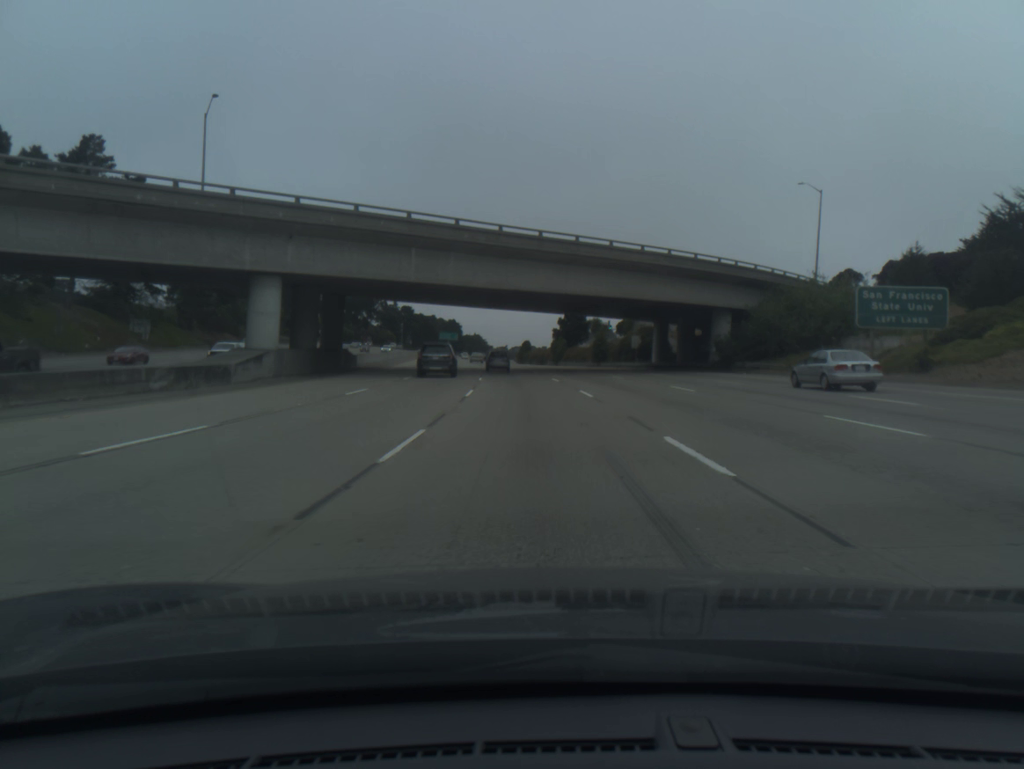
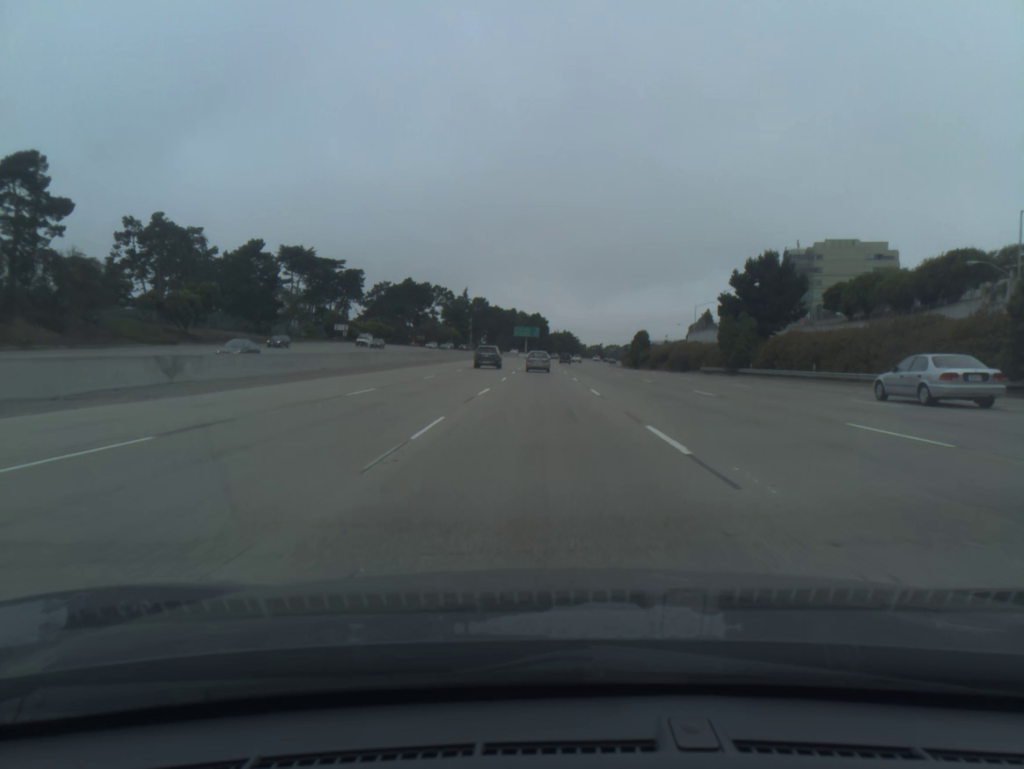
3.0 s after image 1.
(-5.5, +83.6) m; -7°
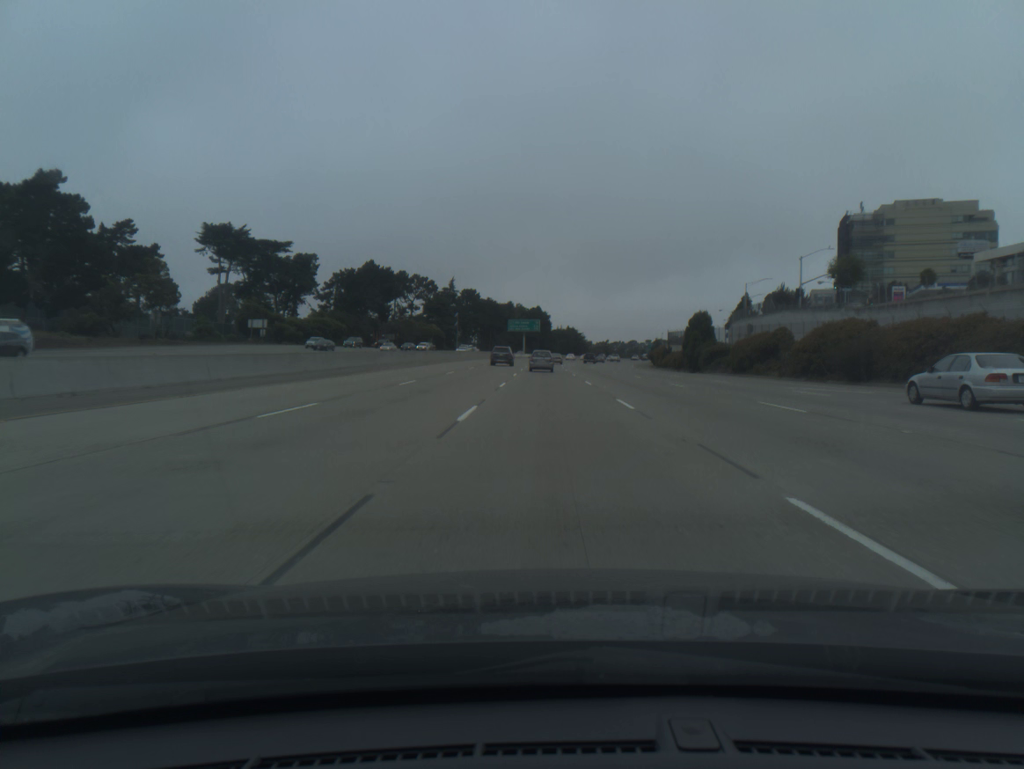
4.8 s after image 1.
(-0.3, +50.5) m; 0°
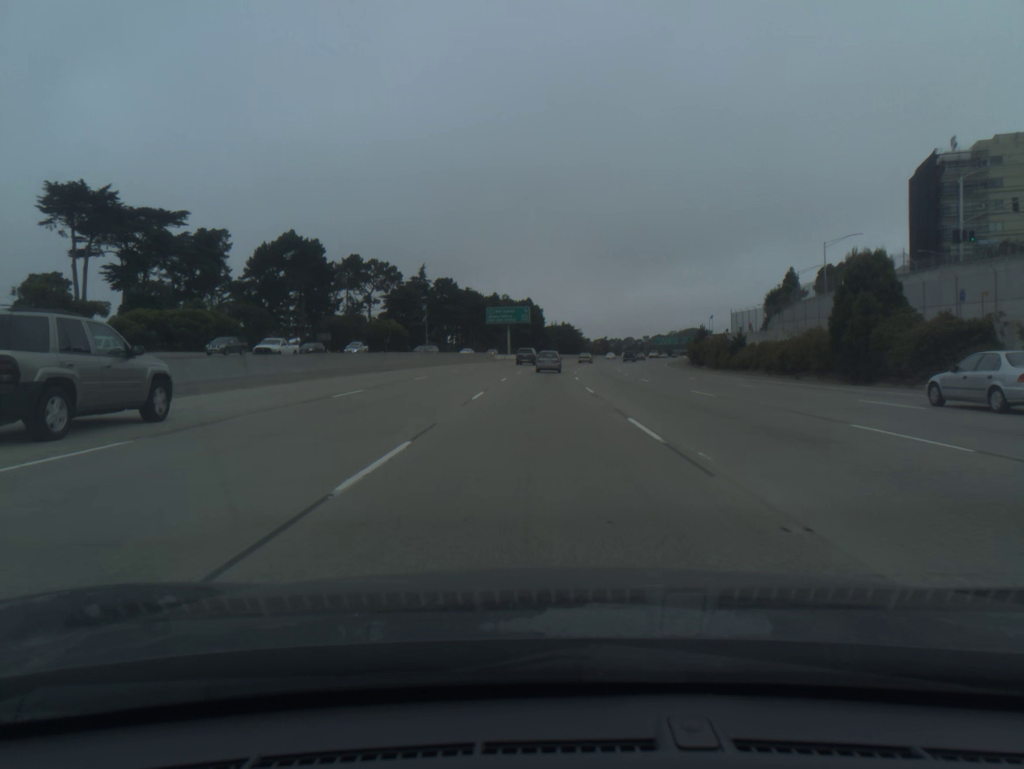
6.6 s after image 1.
(+0.3, +50.1) m; +1°
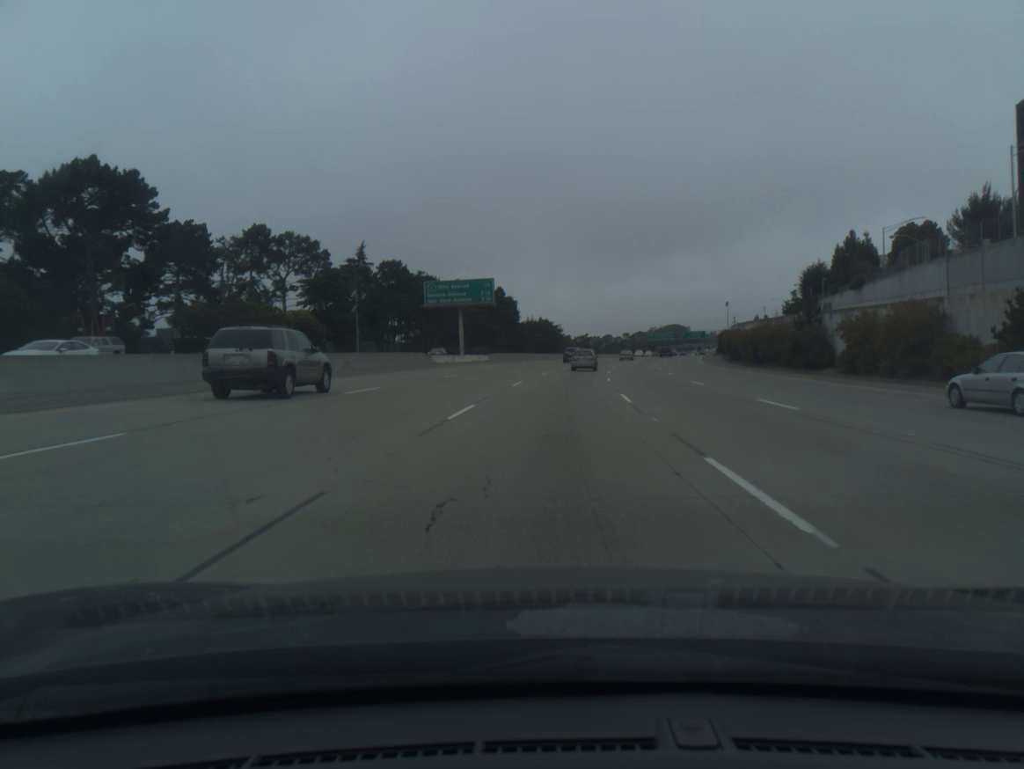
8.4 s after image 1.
(+0.4, +49.4) m; +2°
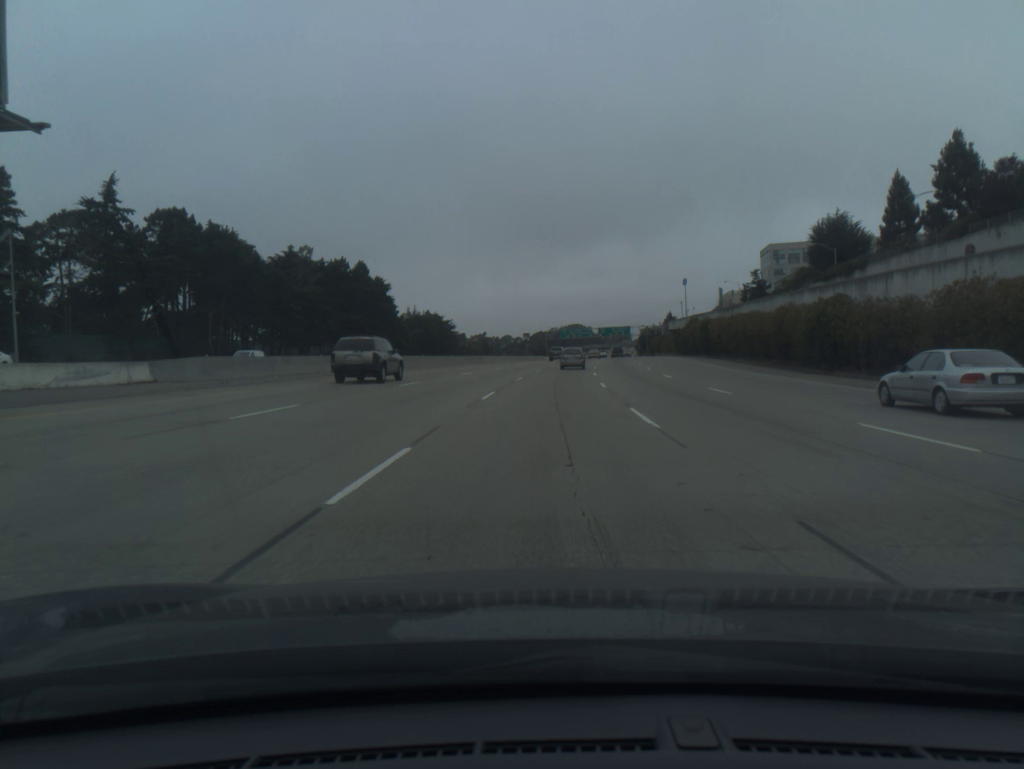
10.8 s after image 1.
(+4.0, +64.8) m; +7°
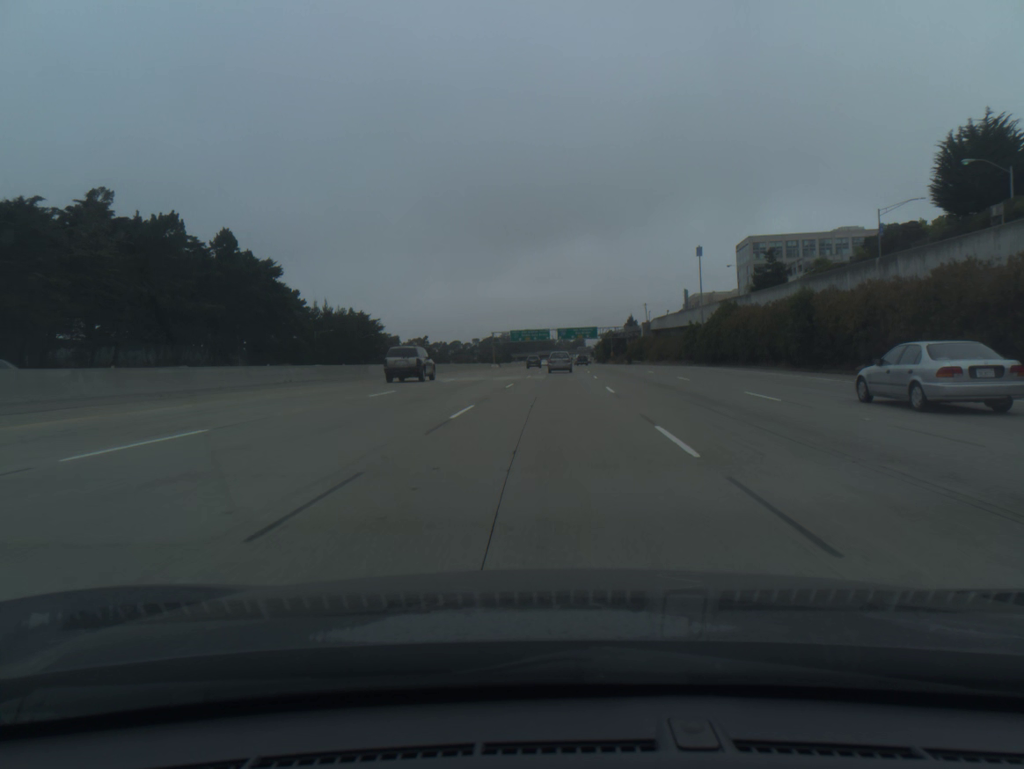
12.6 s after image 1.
(+1.6, +48.5) m; +3°
